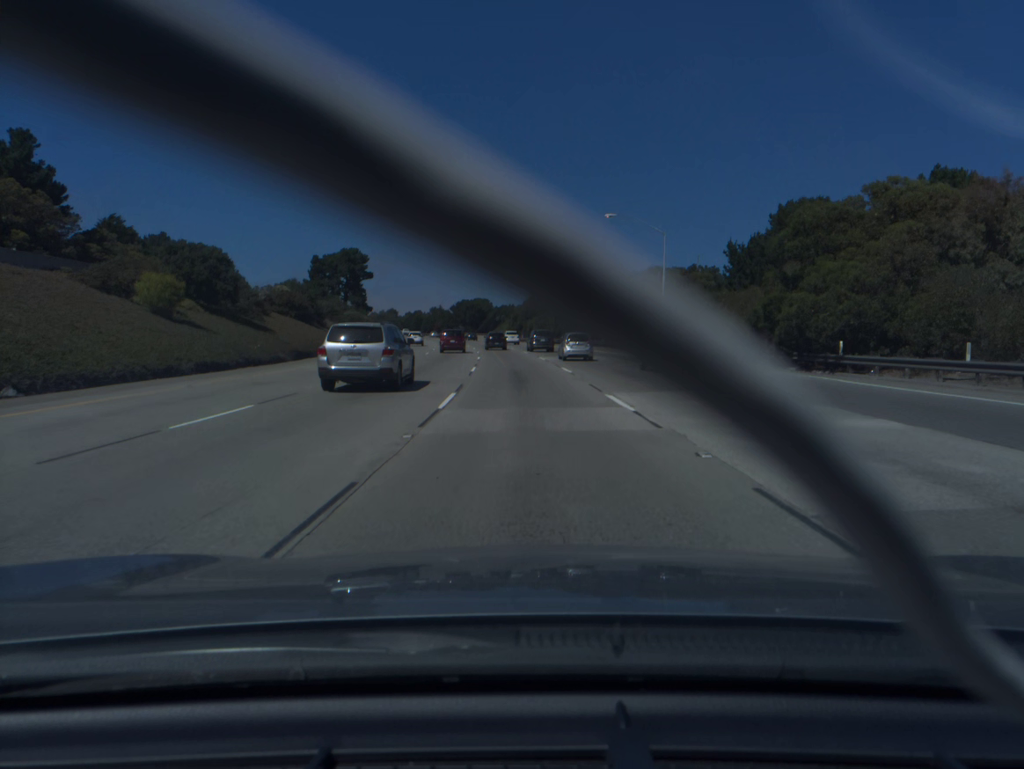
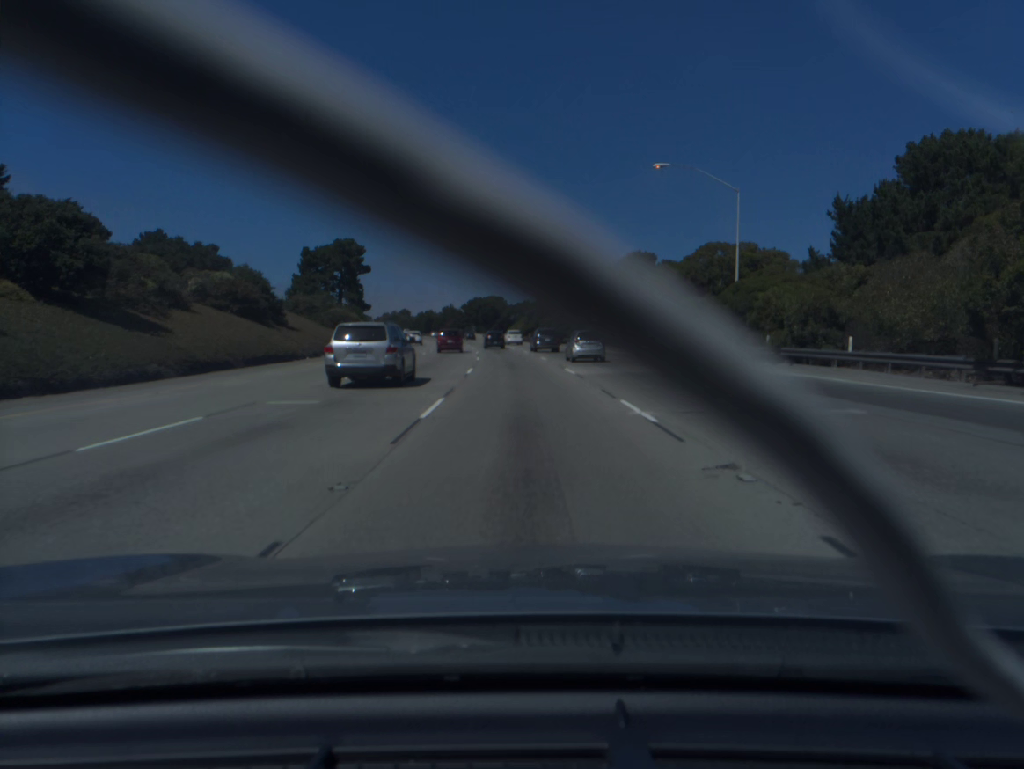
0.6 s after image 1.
(-0.1, +17.1) m; -1°
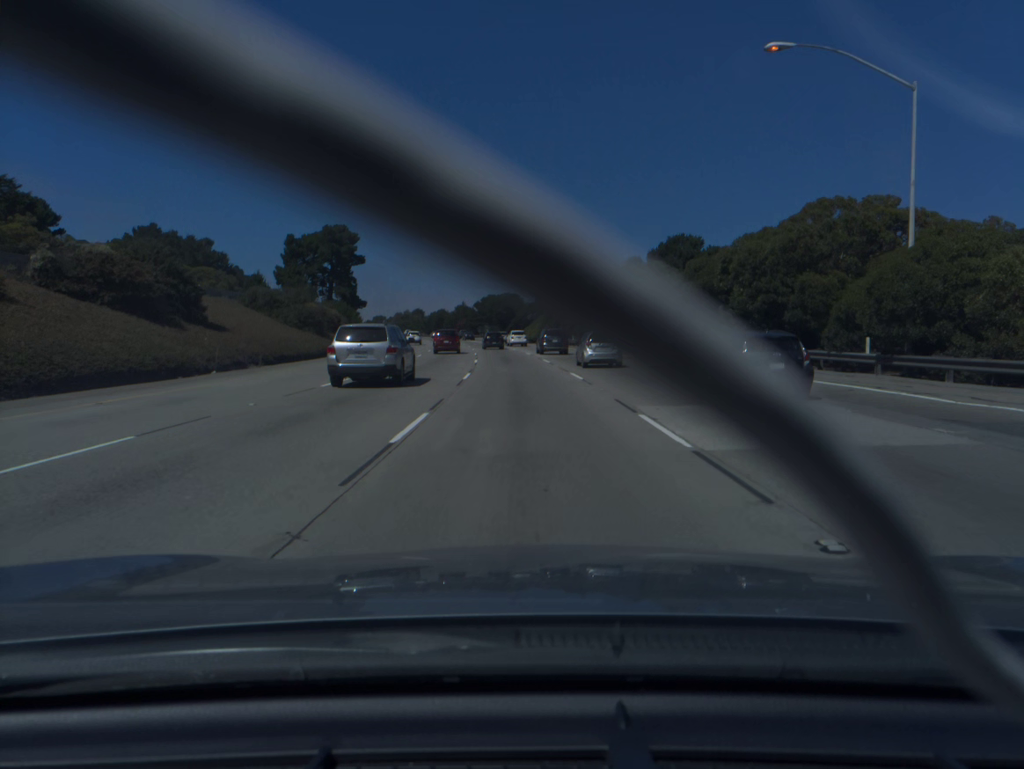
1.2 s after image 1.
(-0.2, +17.2) m; -1°
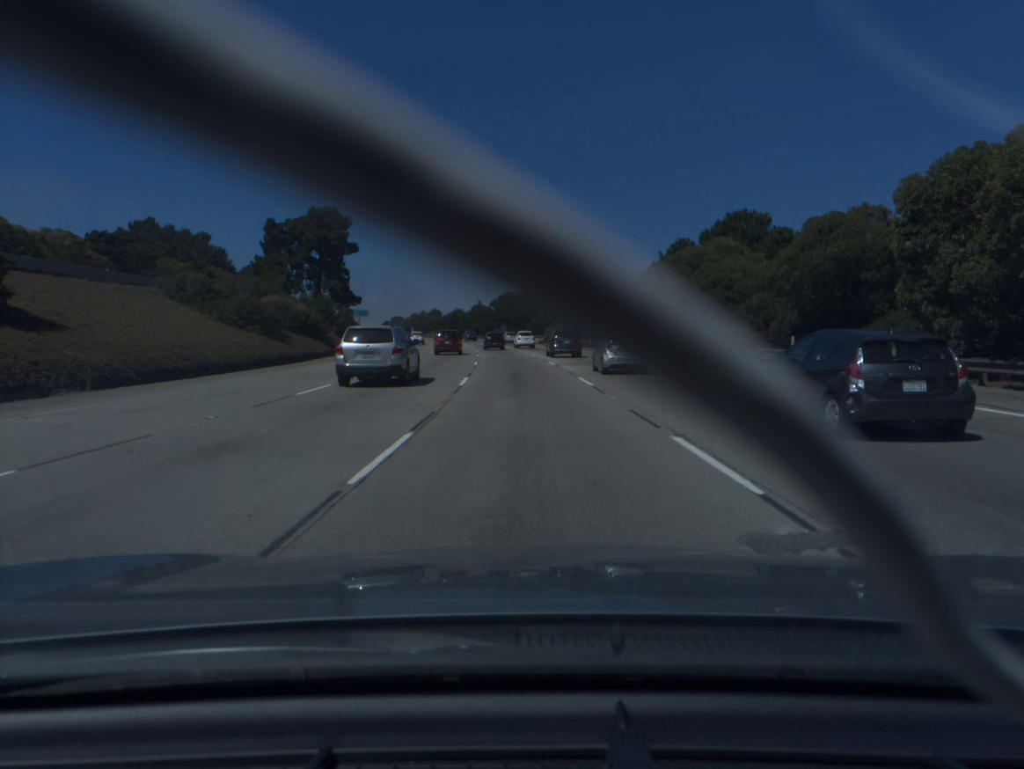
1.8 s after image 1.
(-0.2, +17.3) m; -1°
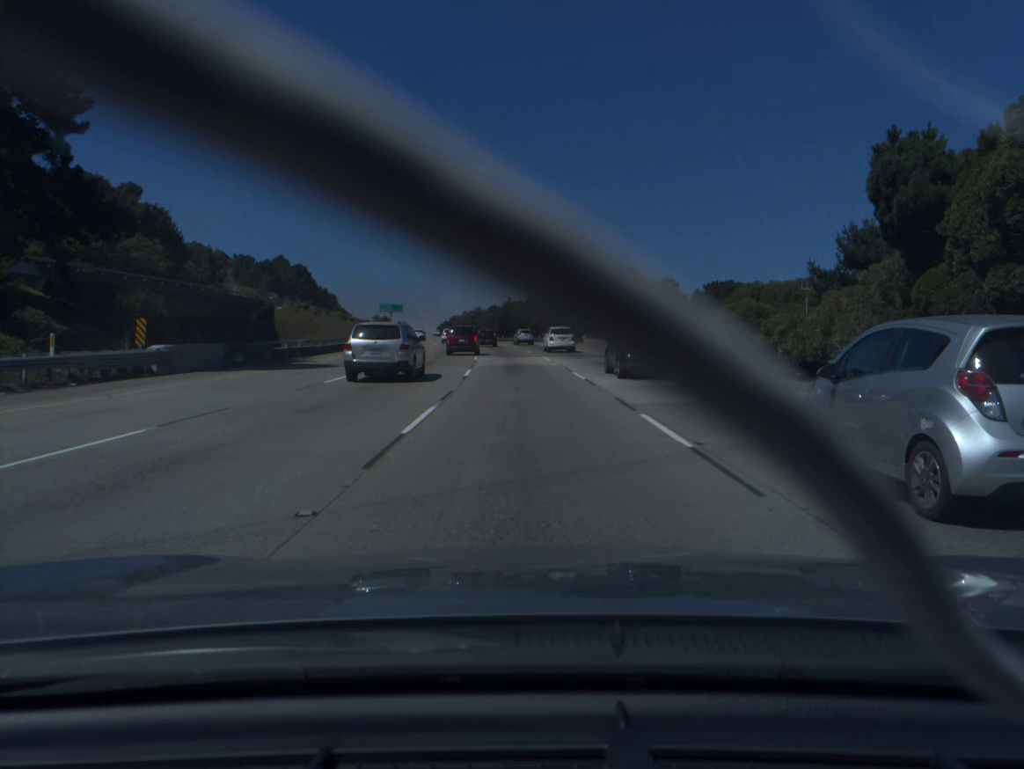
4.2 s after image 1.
(-3.3, +70.1) m; -5°
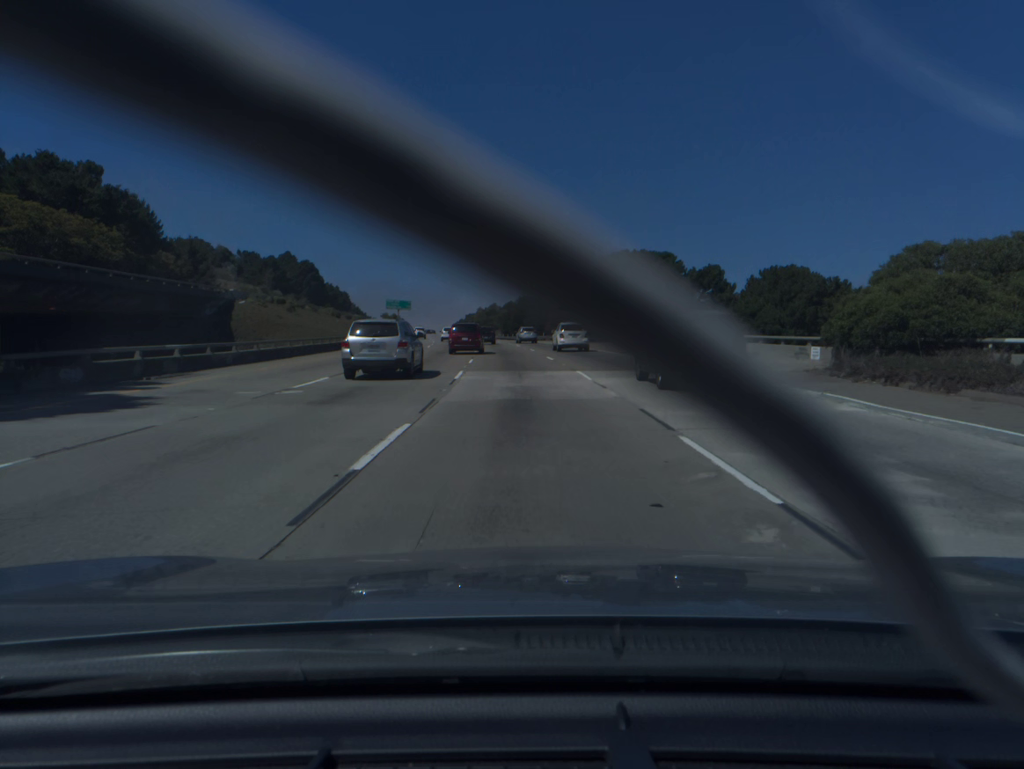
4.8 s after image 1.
(-0.2, +17.7) m; -1°
